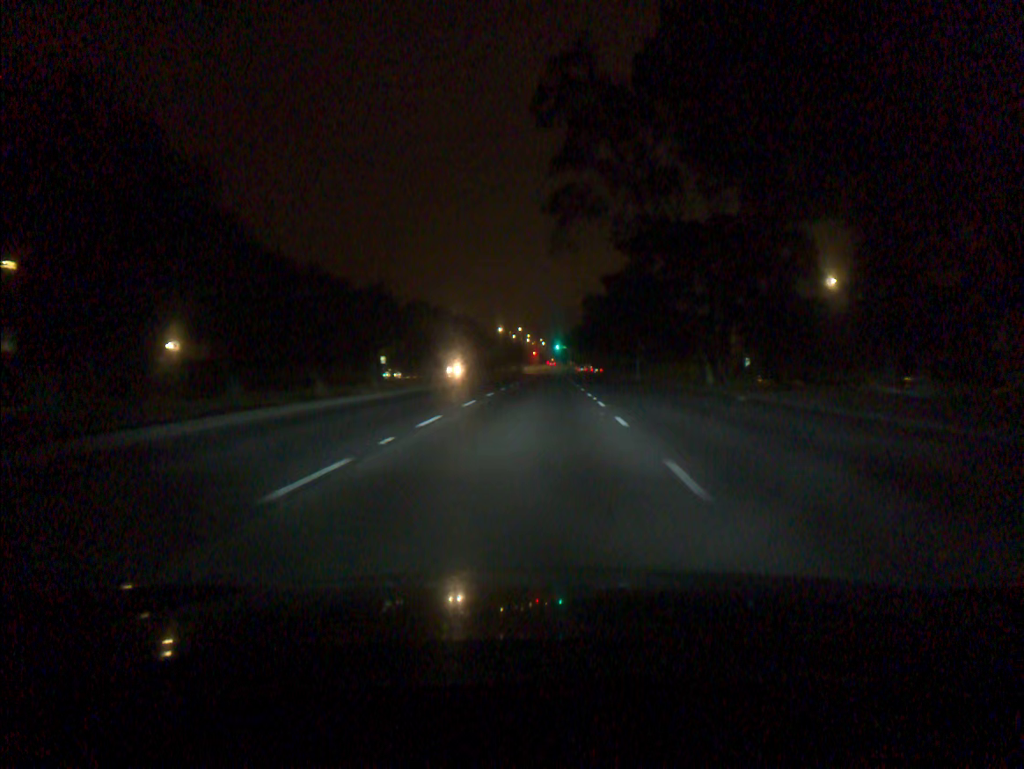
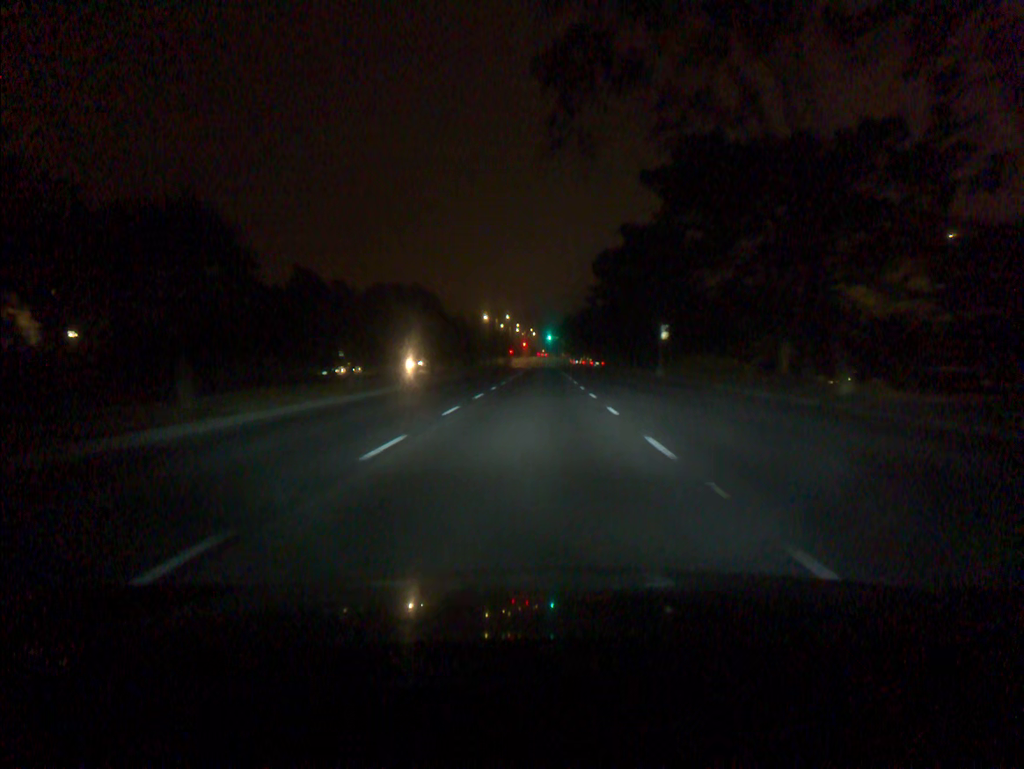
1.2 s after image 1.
(+0.1, +18.3) m; +1°
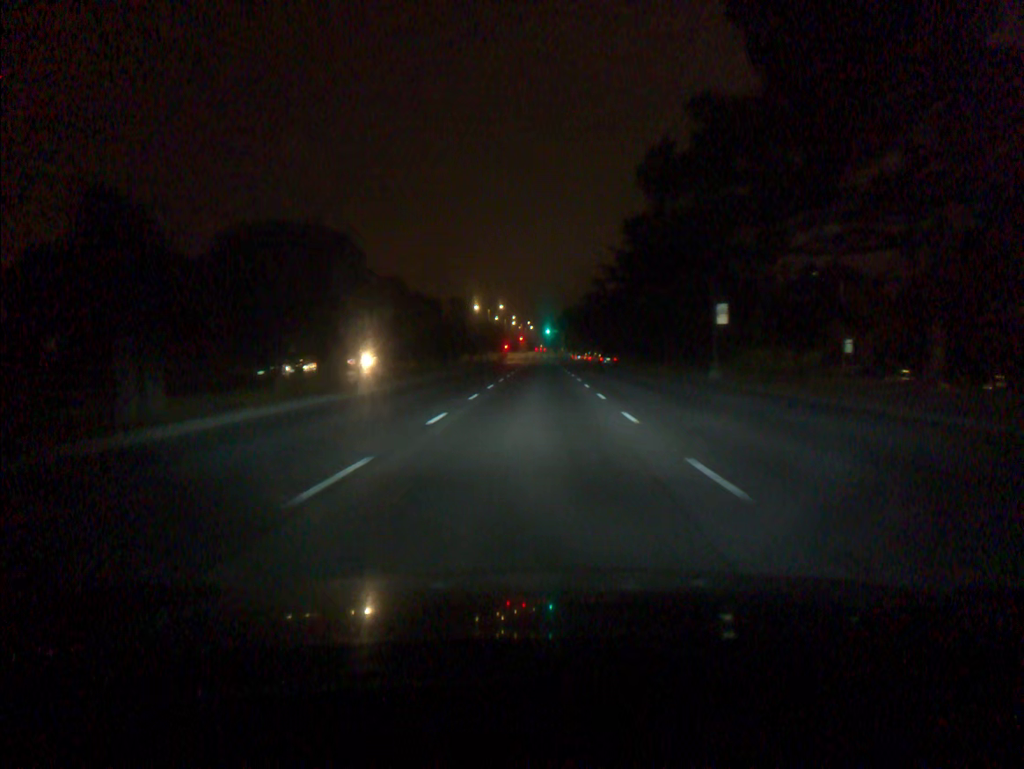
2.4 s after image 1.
(0.0, +17.5) m; 0°
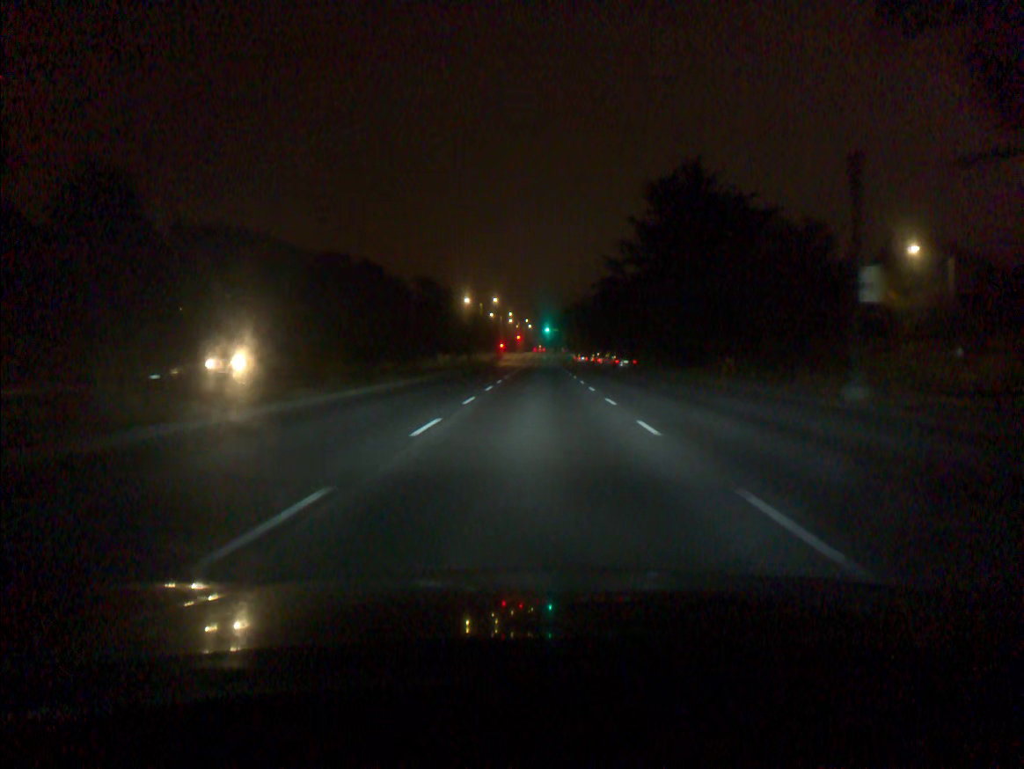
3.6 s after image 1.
(0.0, +16.6) m; 0°
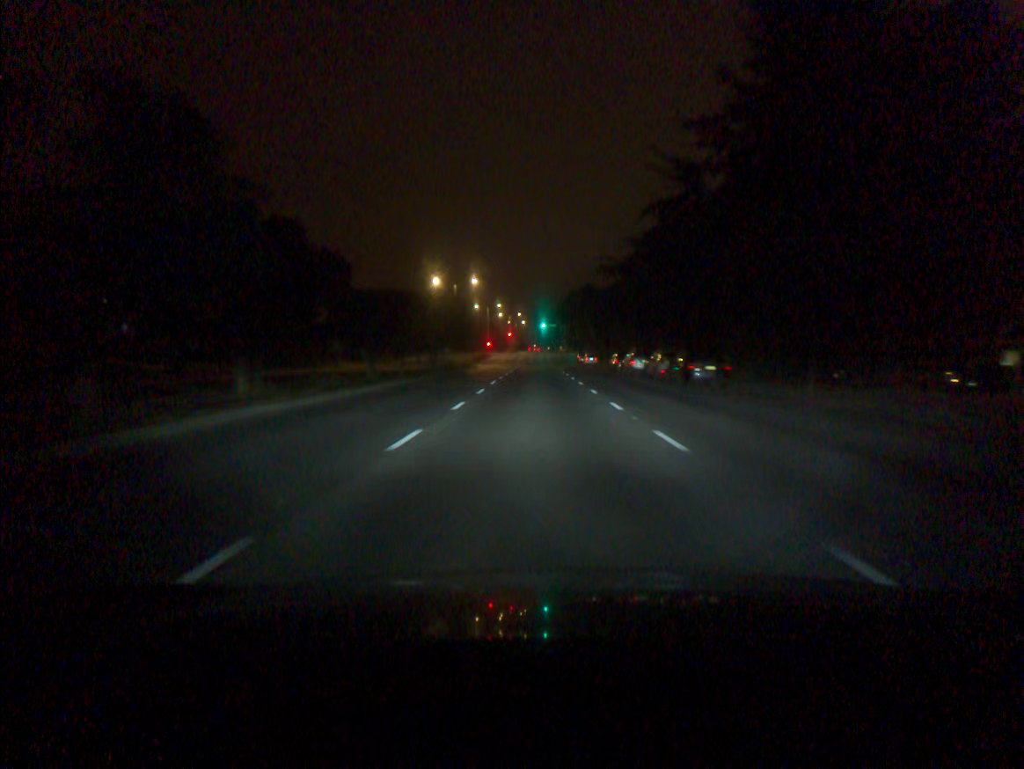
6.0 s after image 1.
(+0.1, +30.9) m; 0°
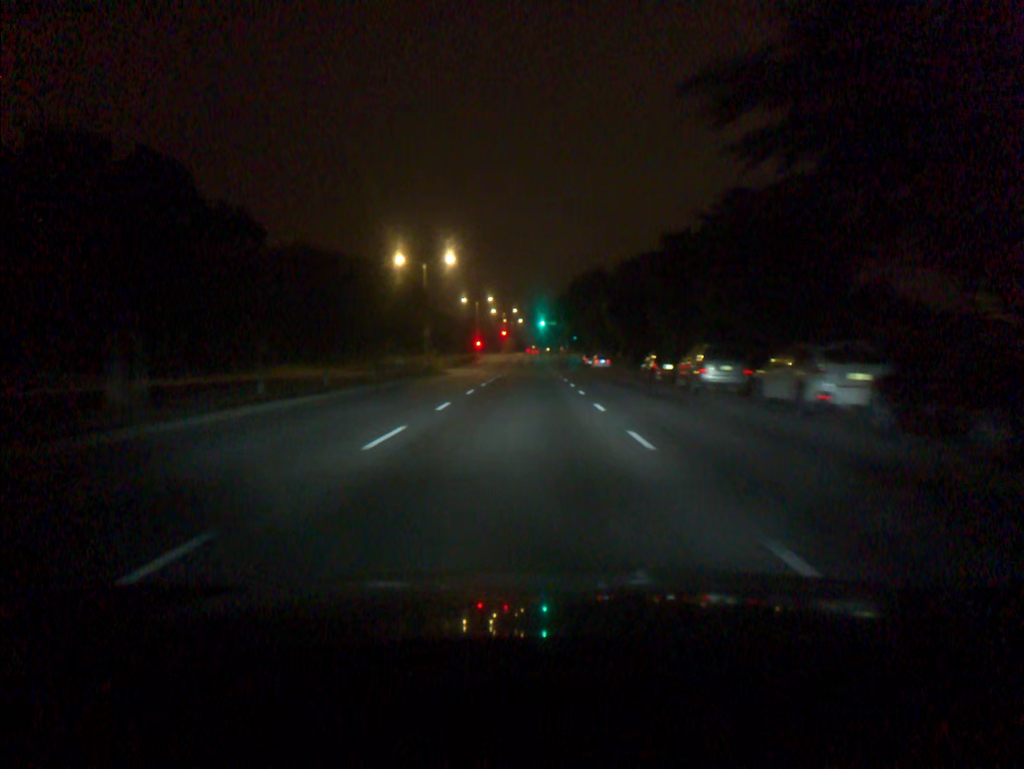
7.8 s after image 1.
(+0.3, +21.5) m; 0°
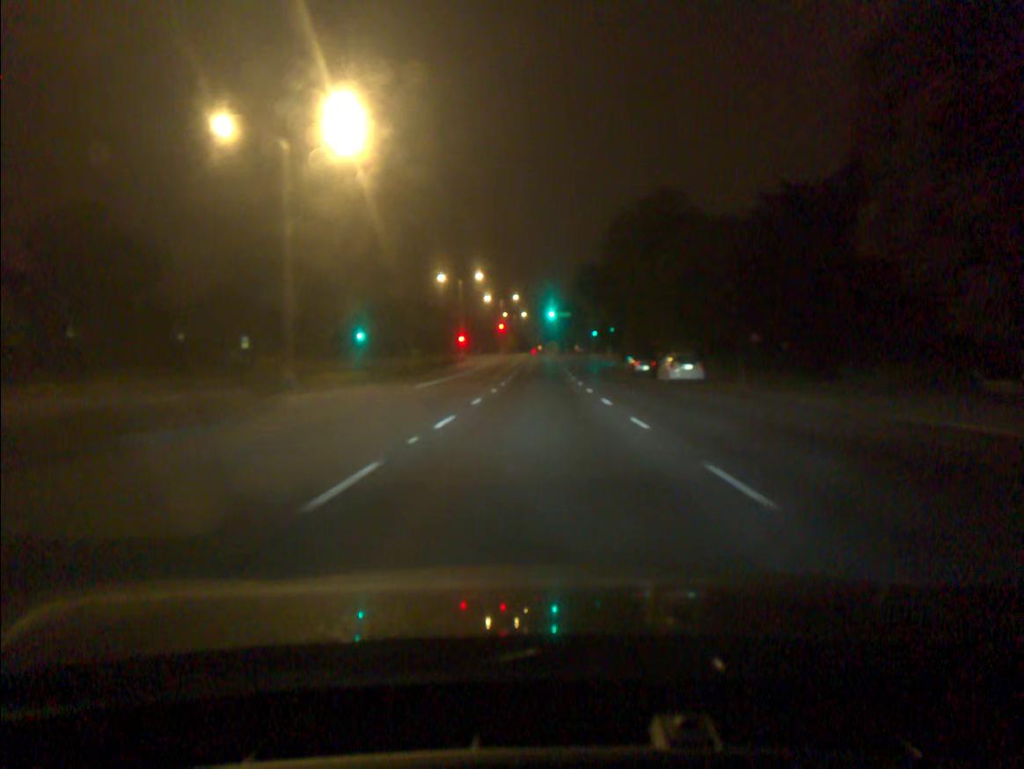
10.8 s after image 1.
(-0.3, +39.2) m; 0°
